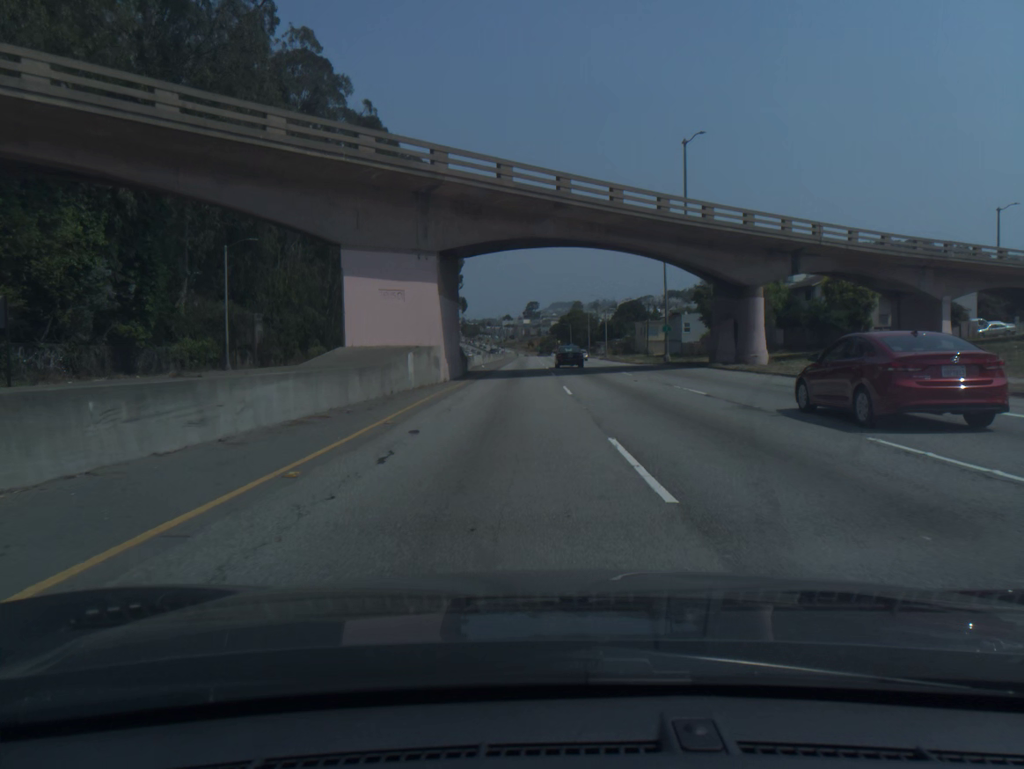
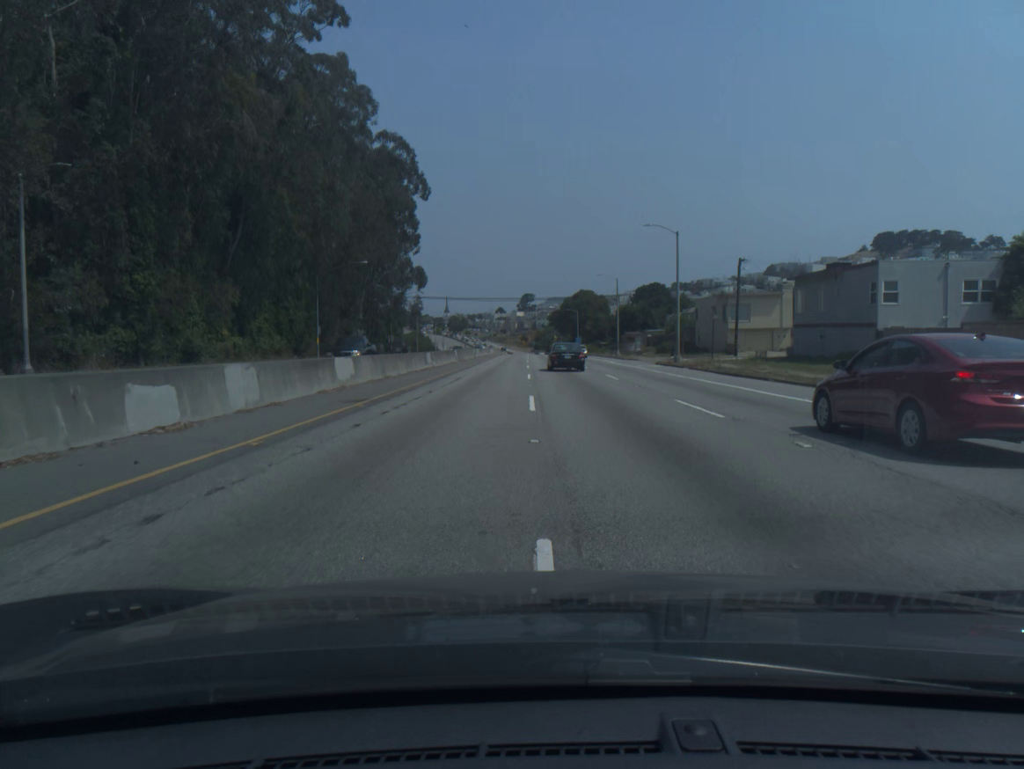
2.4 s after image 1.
(0.0, +64.9) m; +1°
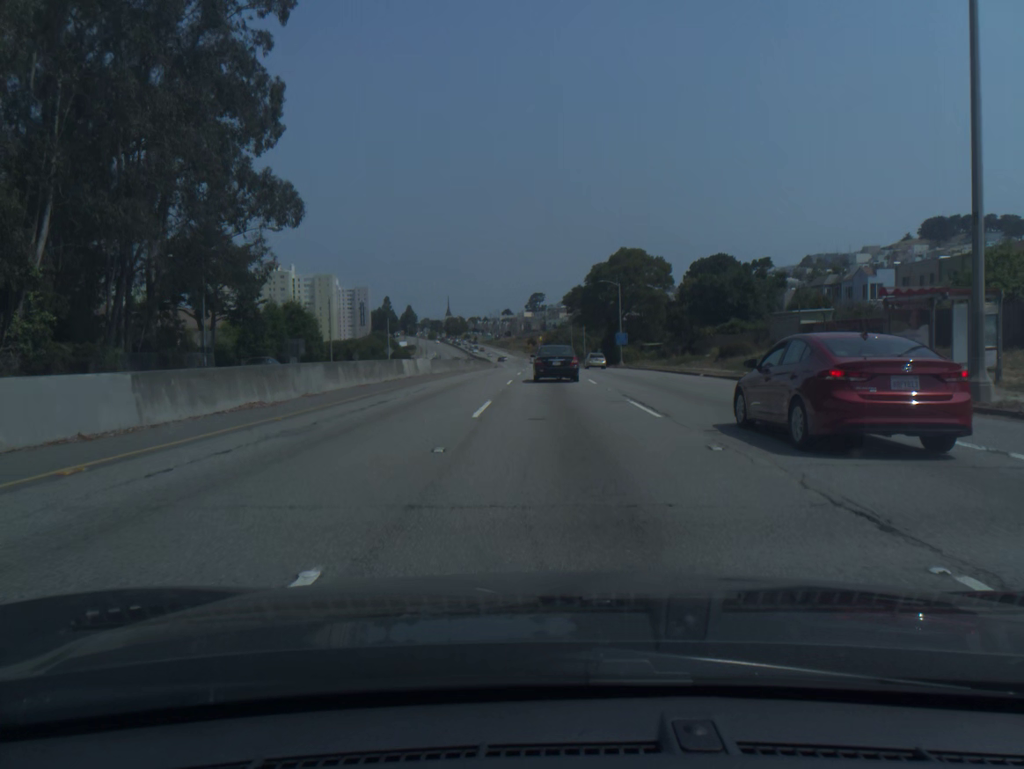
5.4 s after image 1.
(-0.3, +74.5) m; -1°
